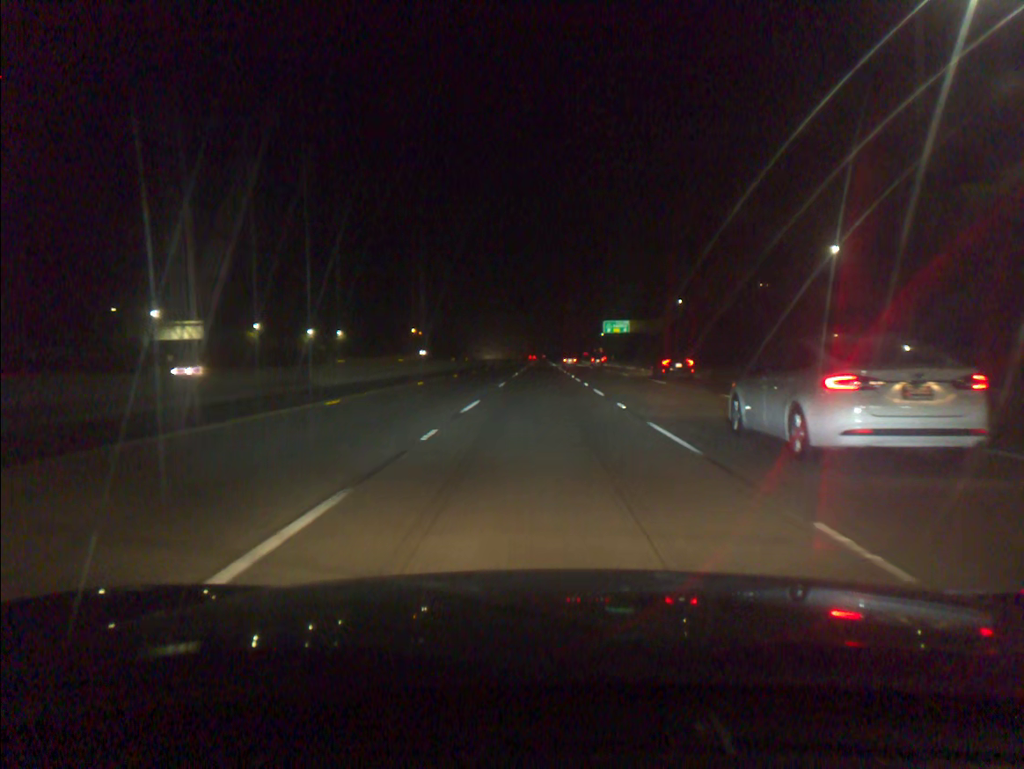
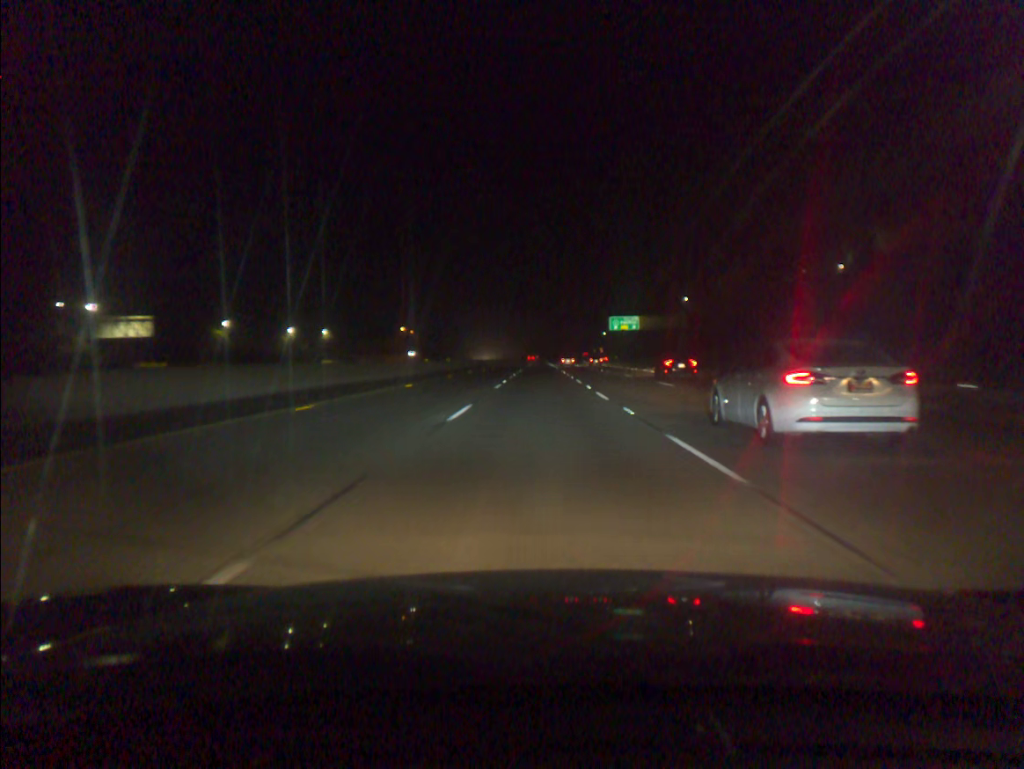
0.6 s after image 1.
(0.0, +16.9) m; 0°
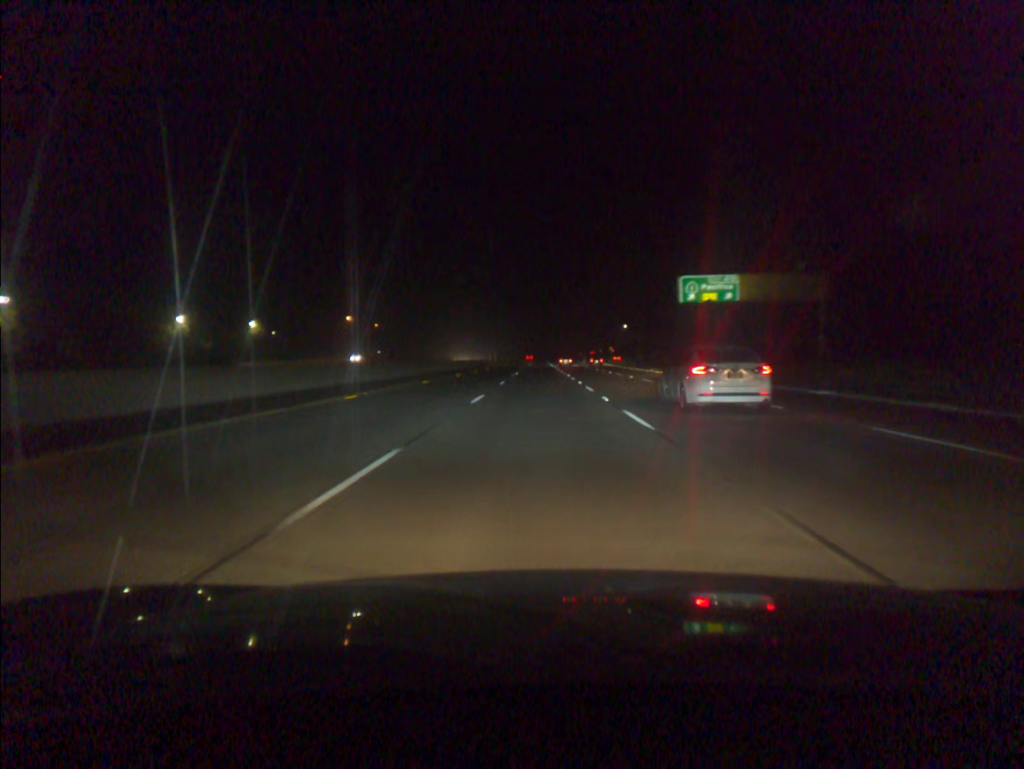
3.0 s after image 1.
(0.0, +67.6) m; 0°
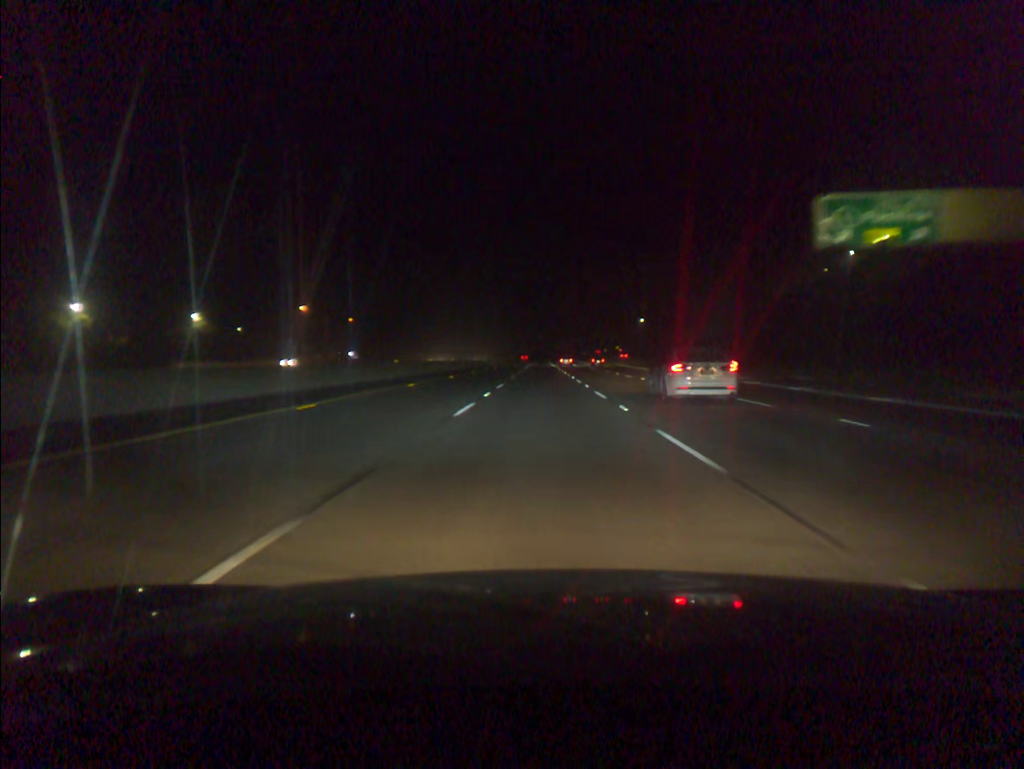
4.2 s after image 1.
(0.0, +33.8) m; 0°
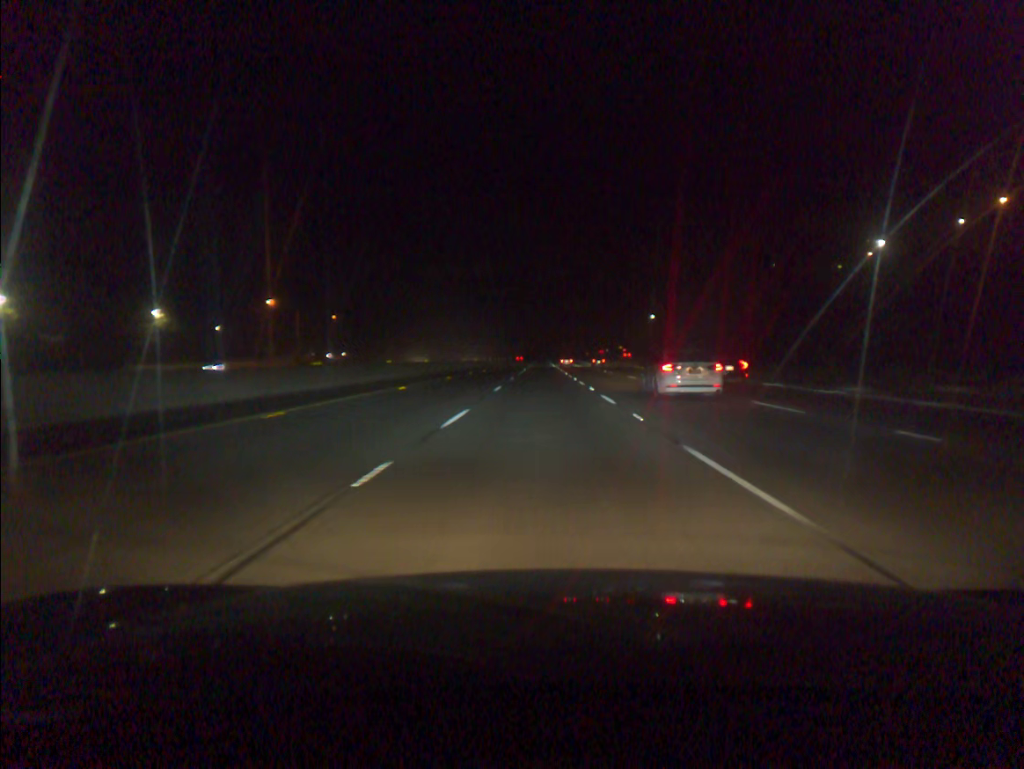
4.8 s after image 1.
(0.0, +16.9) m; 0°
